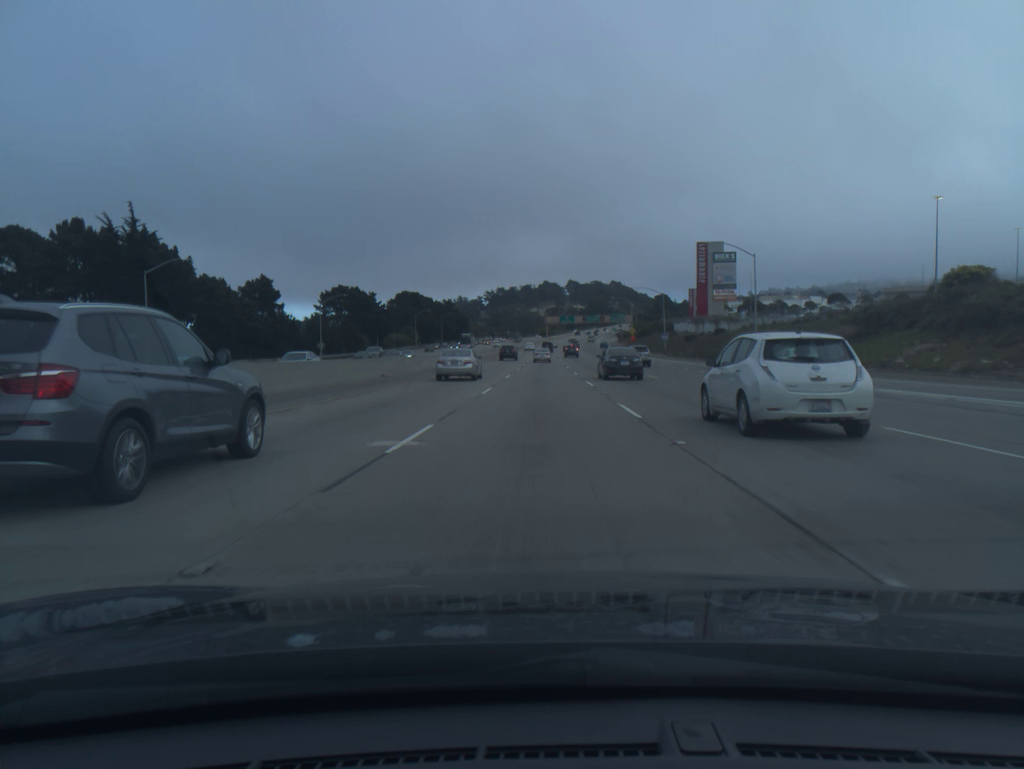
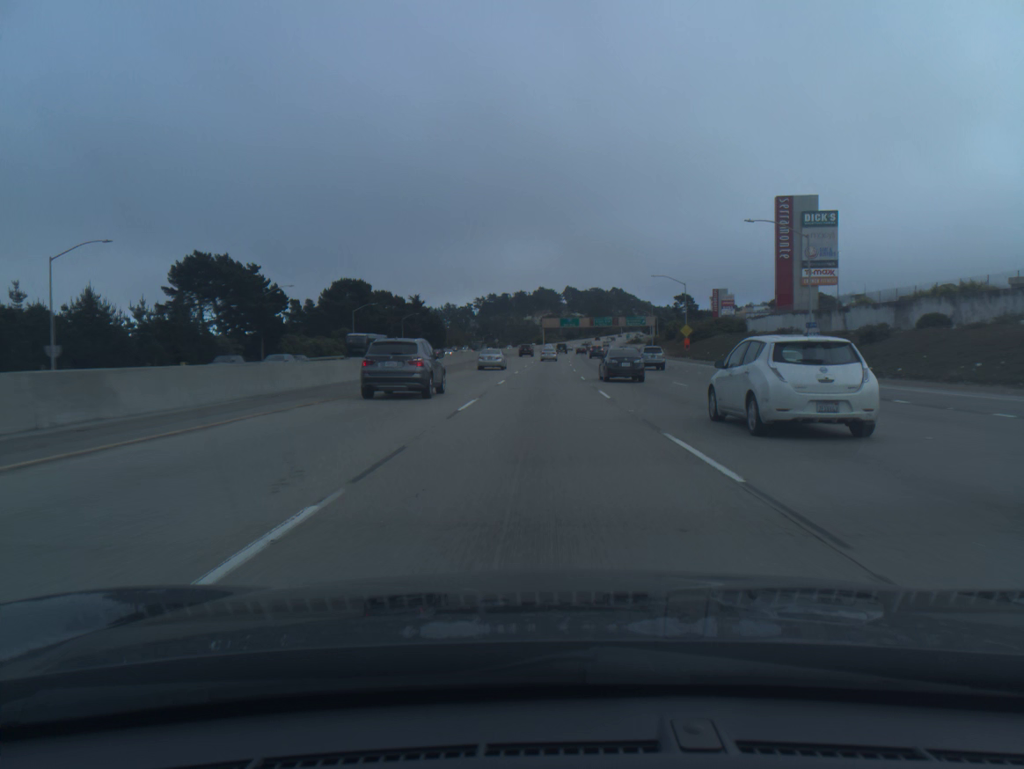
(+0.1, +65.6) m; 0°
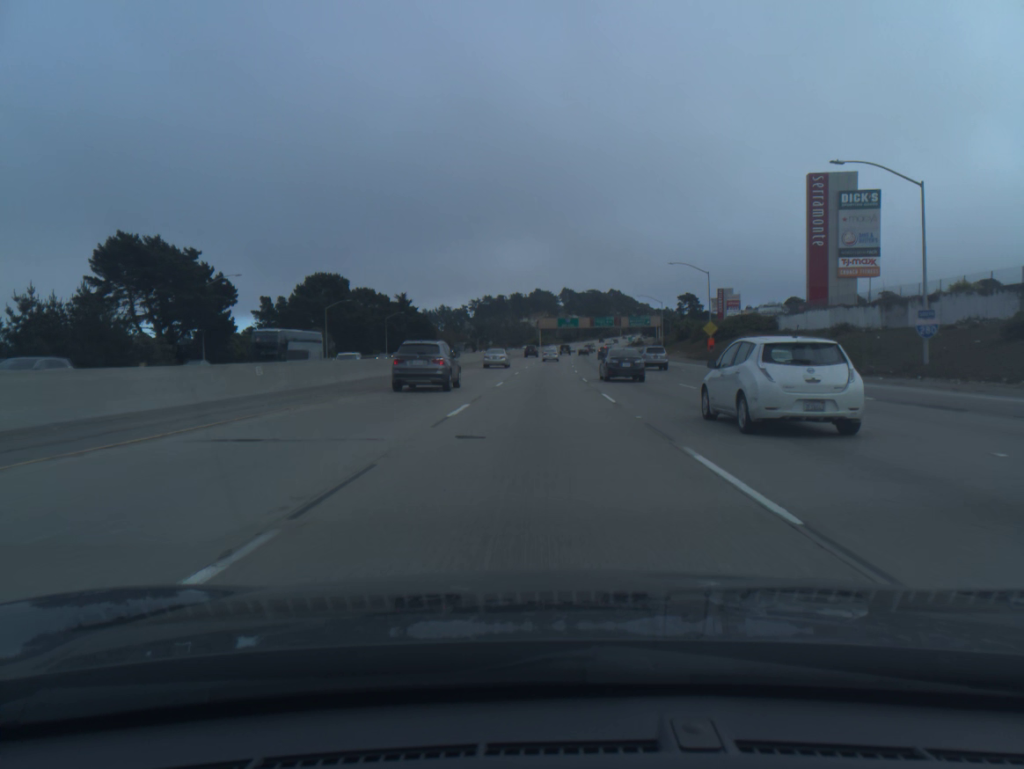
(0.0, +16.4) m; 0°
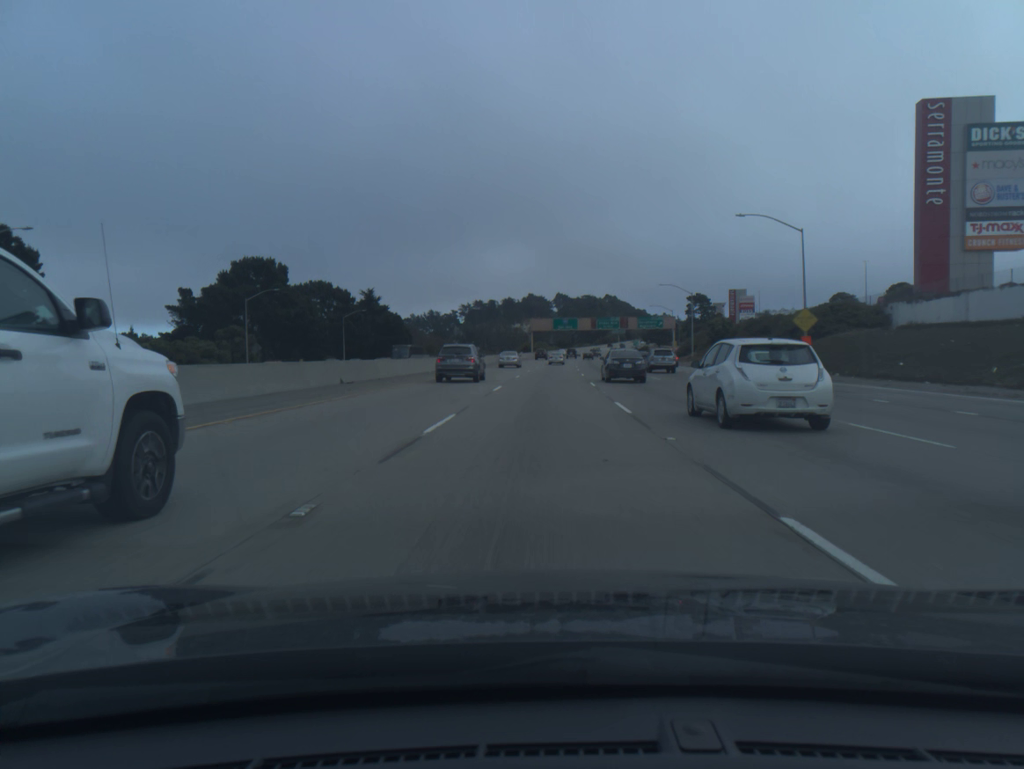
(+0.2, +32.9) m; +1°
